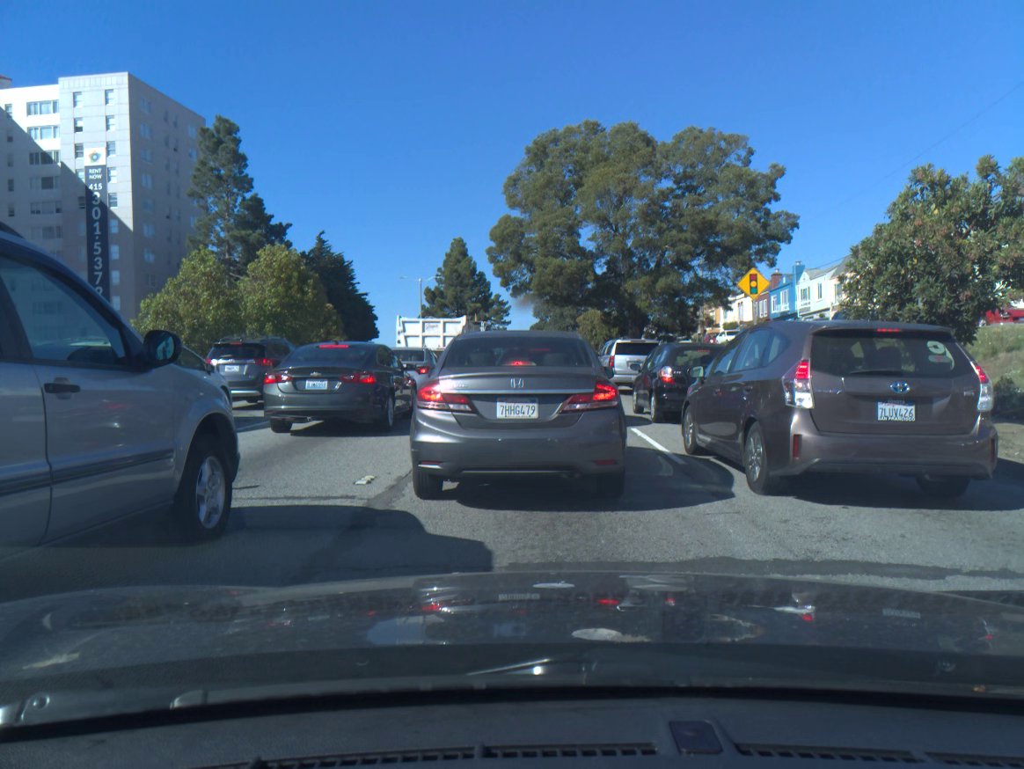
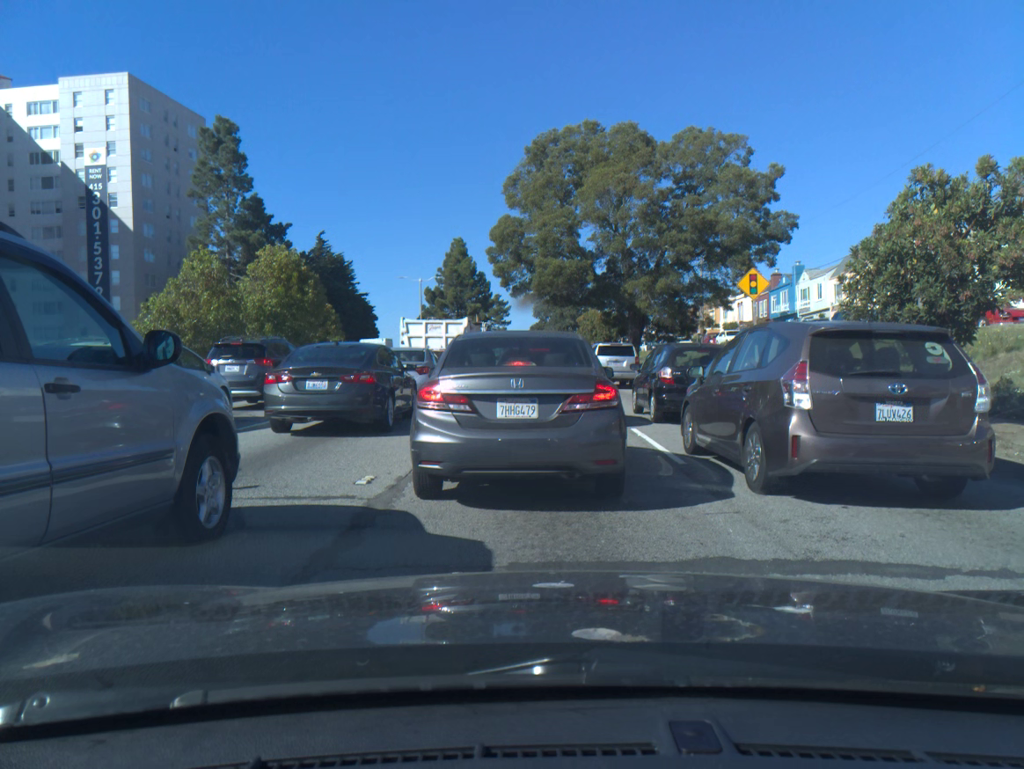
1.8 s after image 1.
(0.0, 0.0) m; 0°
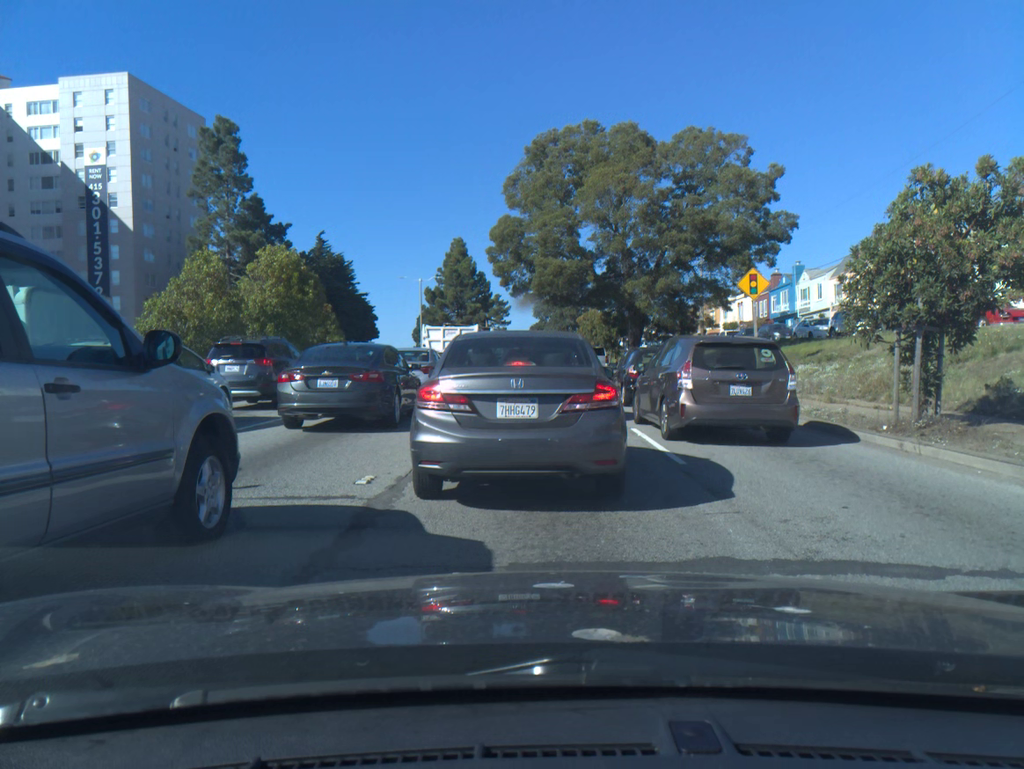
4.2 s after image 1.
(0.0, 0.0) m; 0°
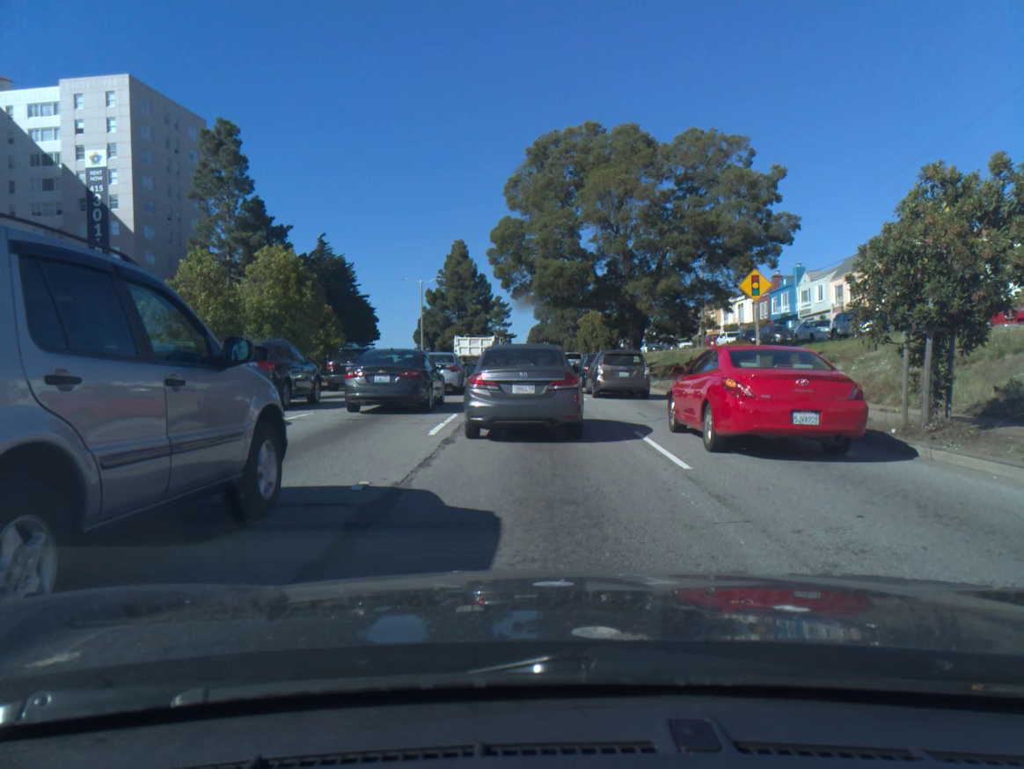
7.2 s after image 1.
(0.0, +0.3) m; 0°
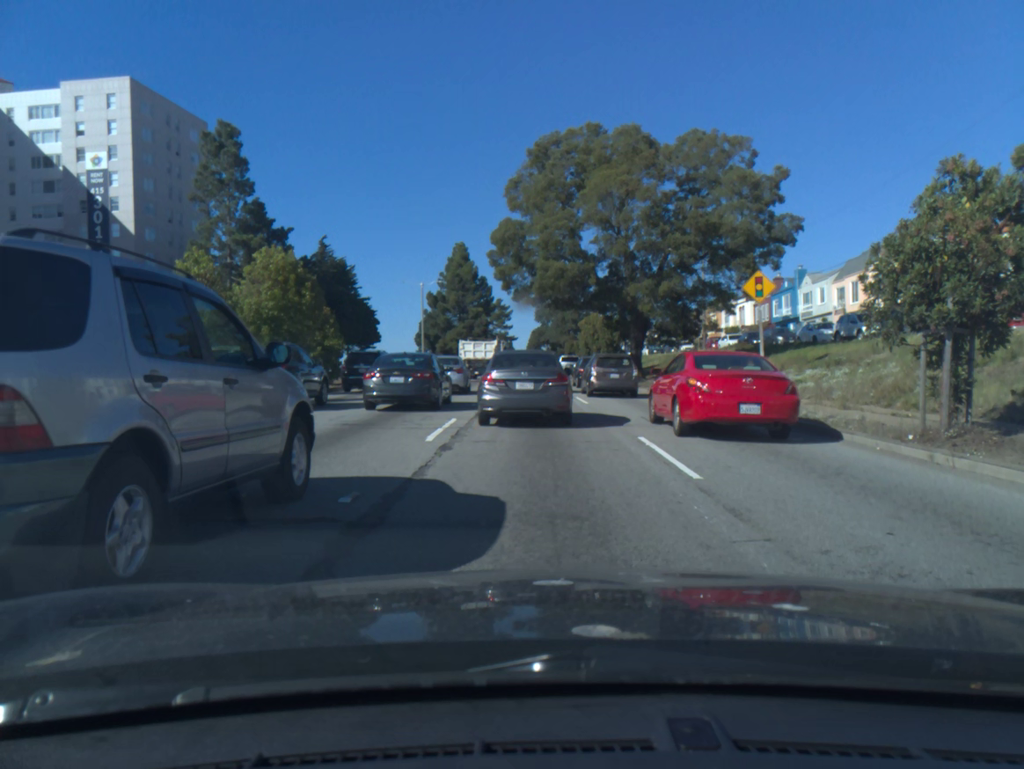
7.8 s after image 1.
(0.0, +0.5) m; 0°
